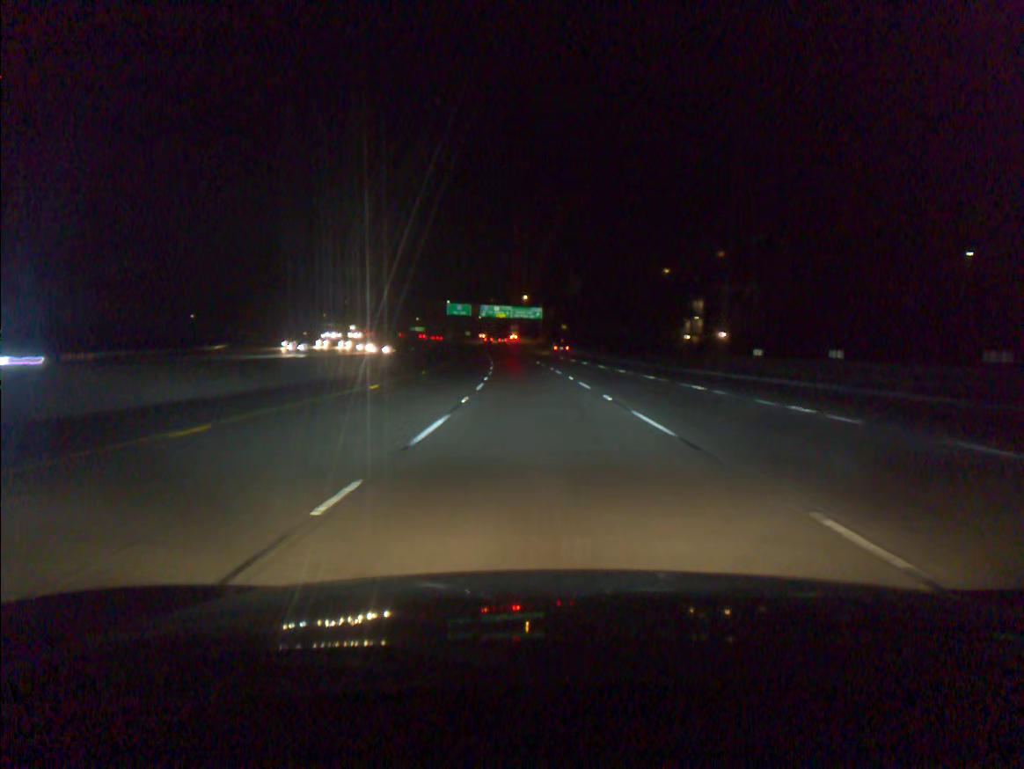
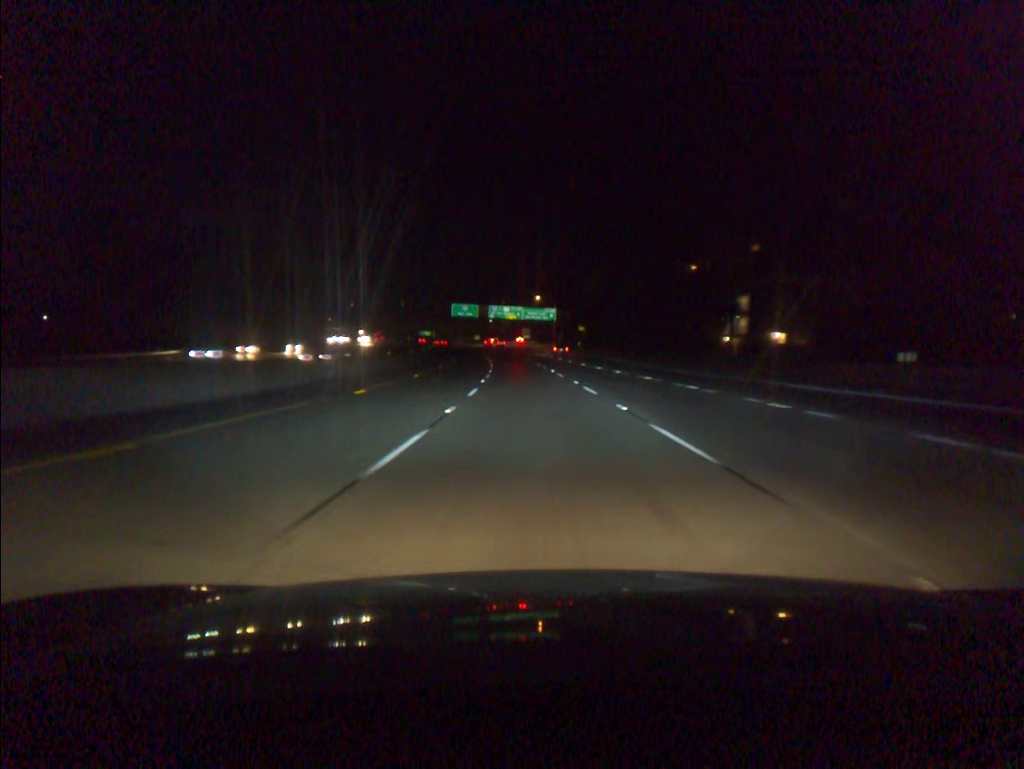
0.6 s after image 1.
(-0.1, +16.9) m; -1°
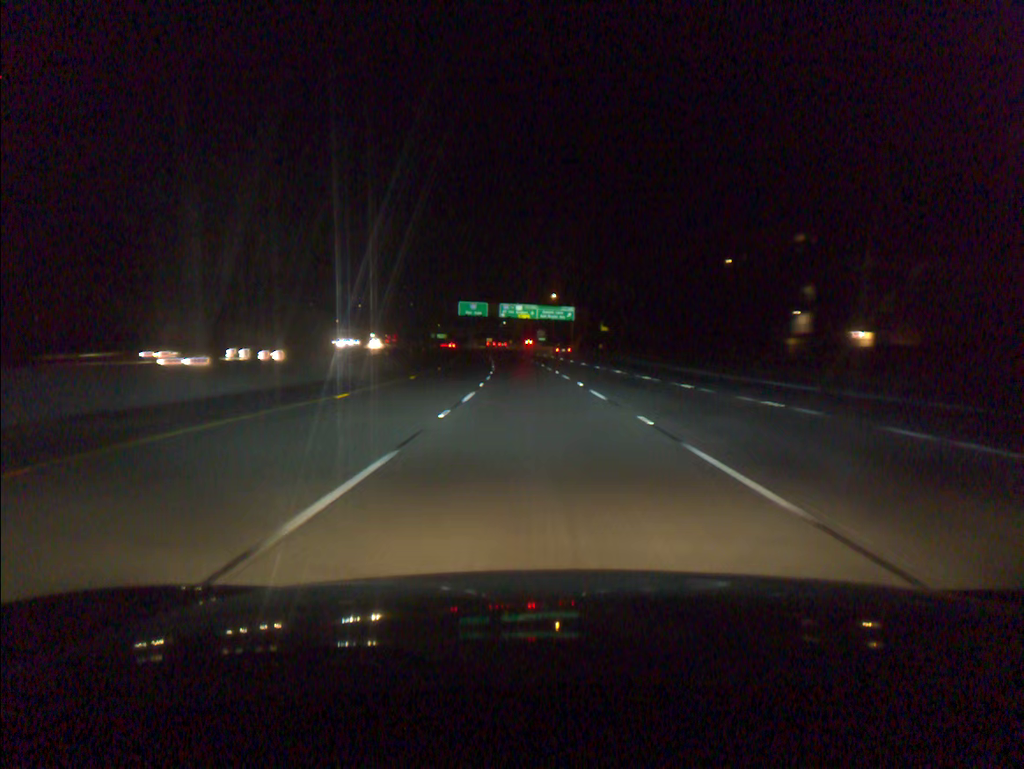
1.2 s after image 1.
(-0.2, +16.9) m; -1°
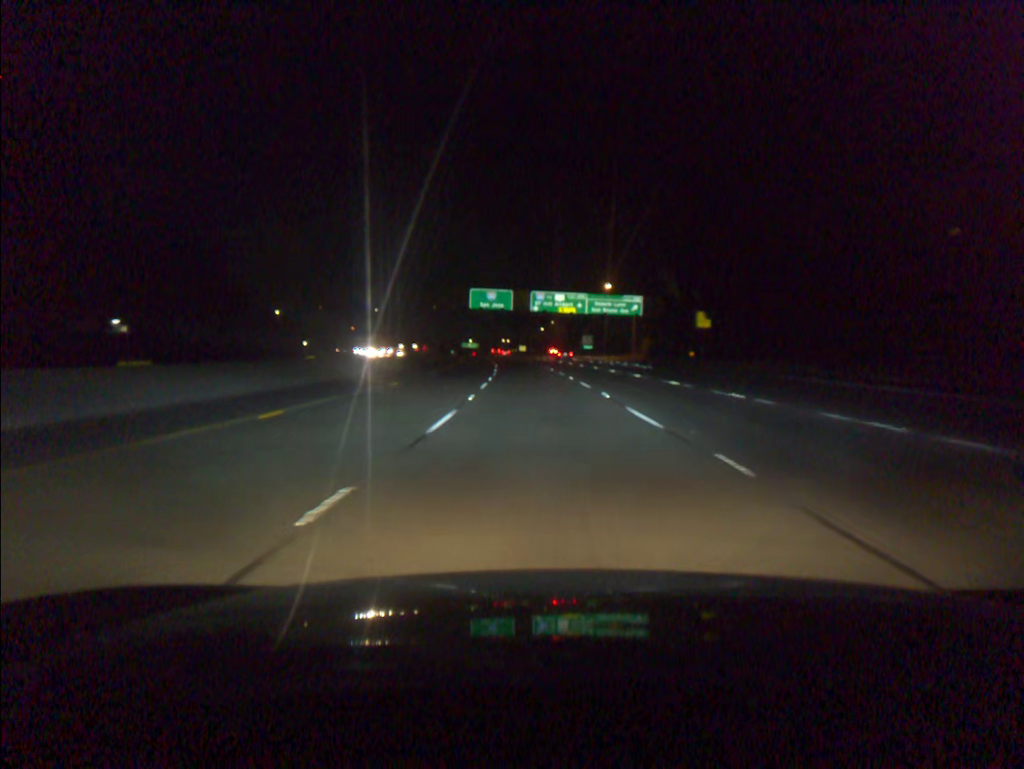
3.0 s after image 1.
(-1.4, +50.5) m; -3°
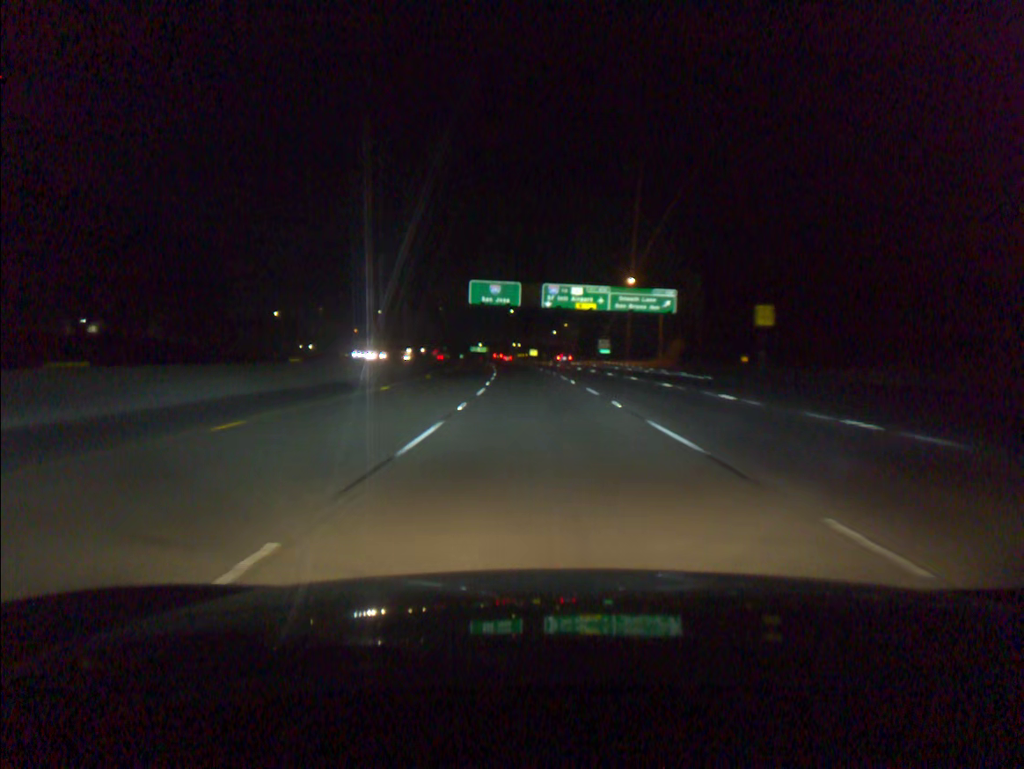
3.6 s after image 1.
(-0.1, +16.9) m; -1°
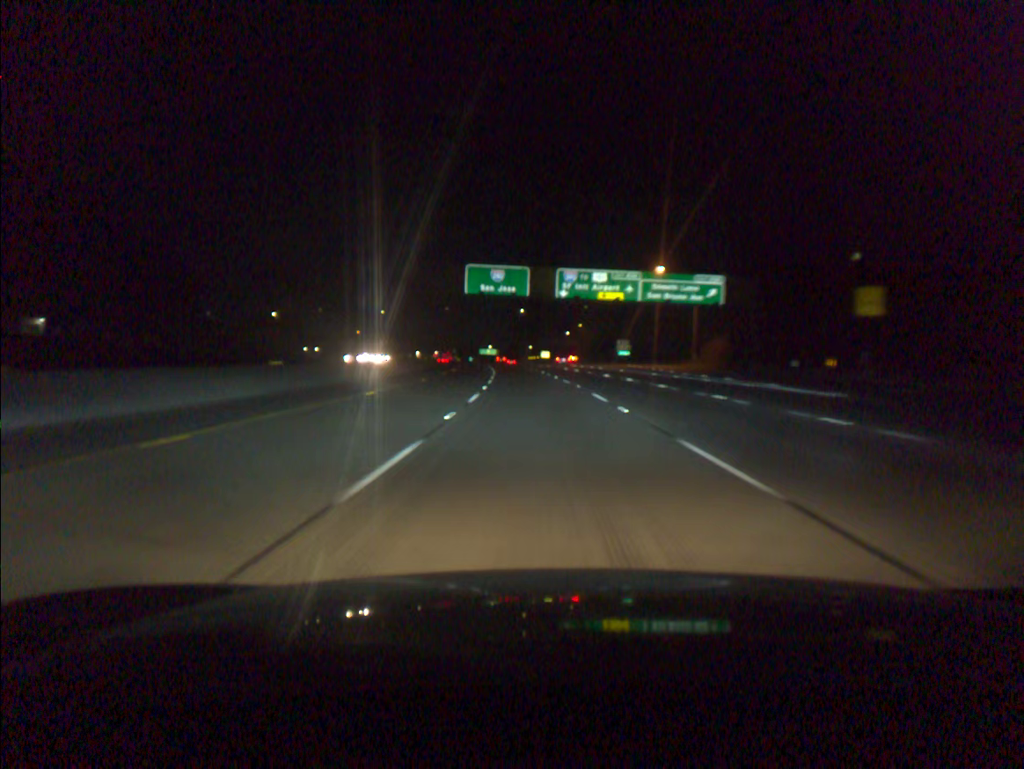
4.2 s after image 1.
(-0.1, +17.0) m; -1°
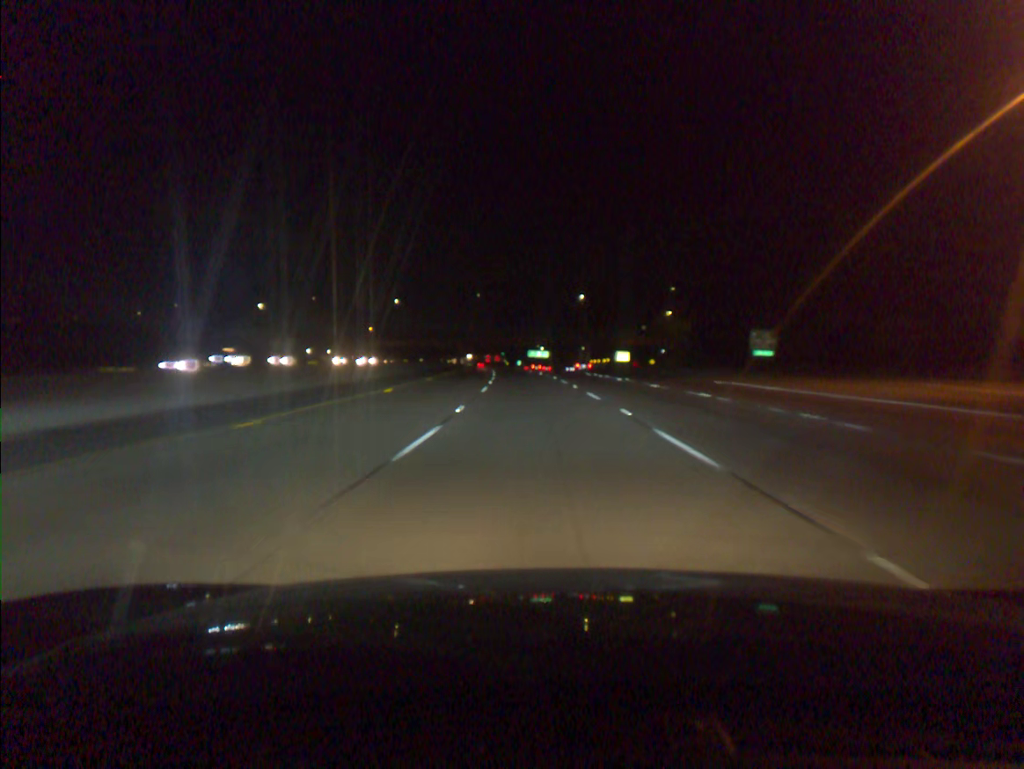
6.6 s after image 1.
(-2.4, +69.7) m; -4°
